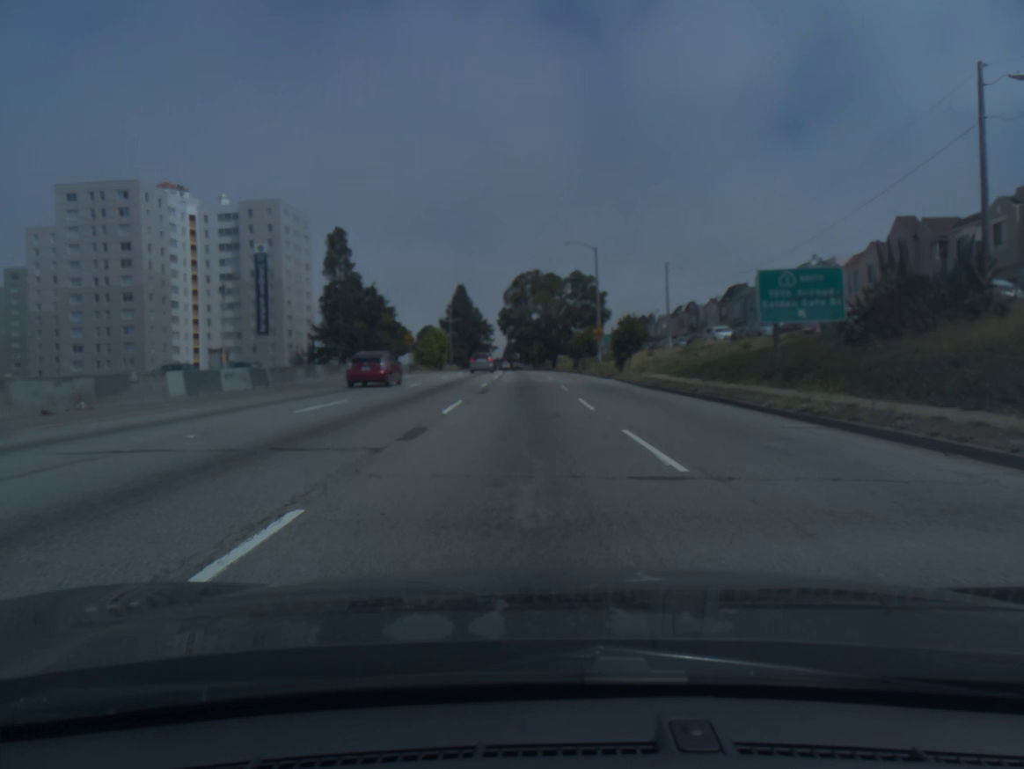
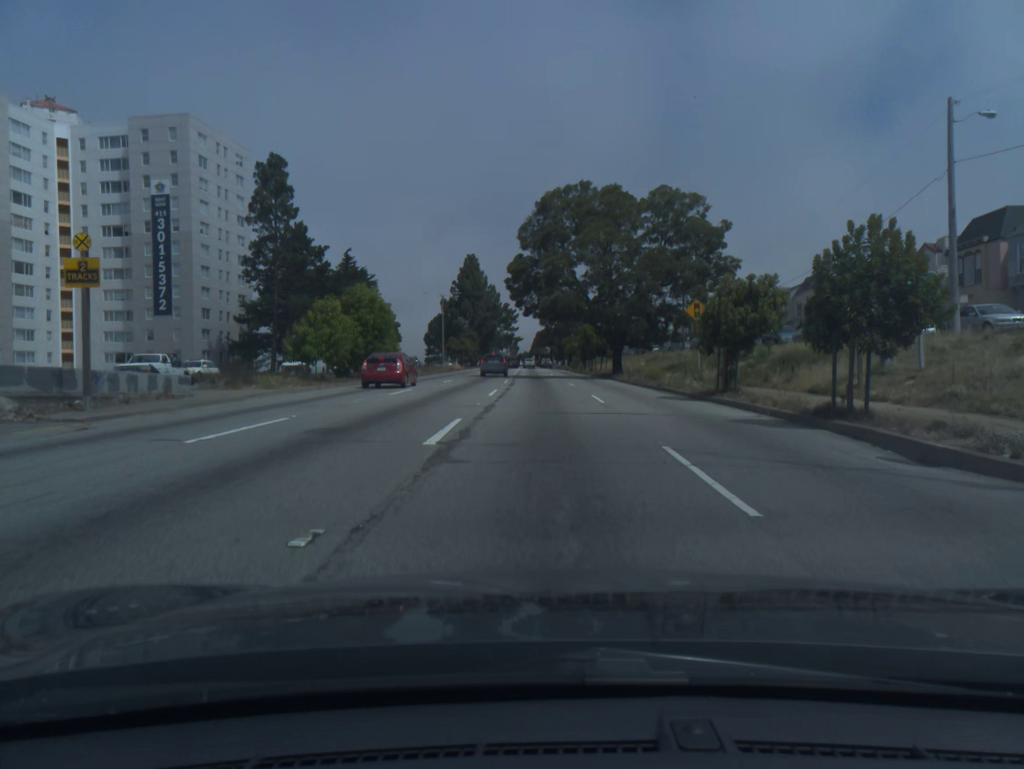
(-1.2, +50.3) m; -2°
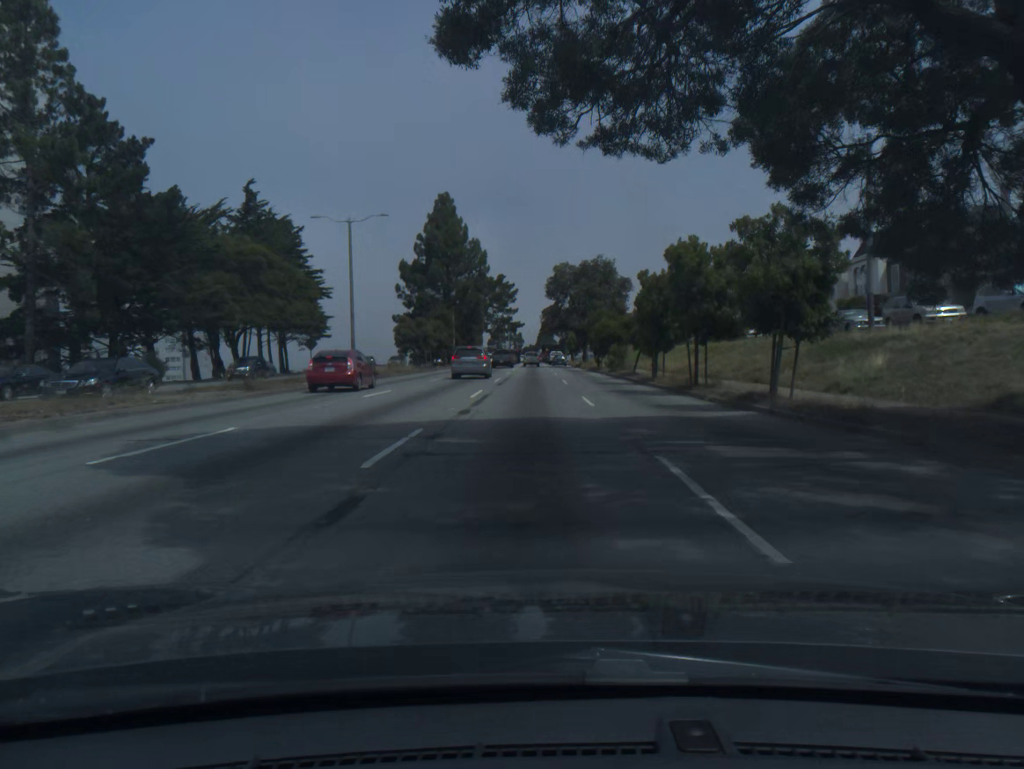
(0.0, +46.4) m; -1°
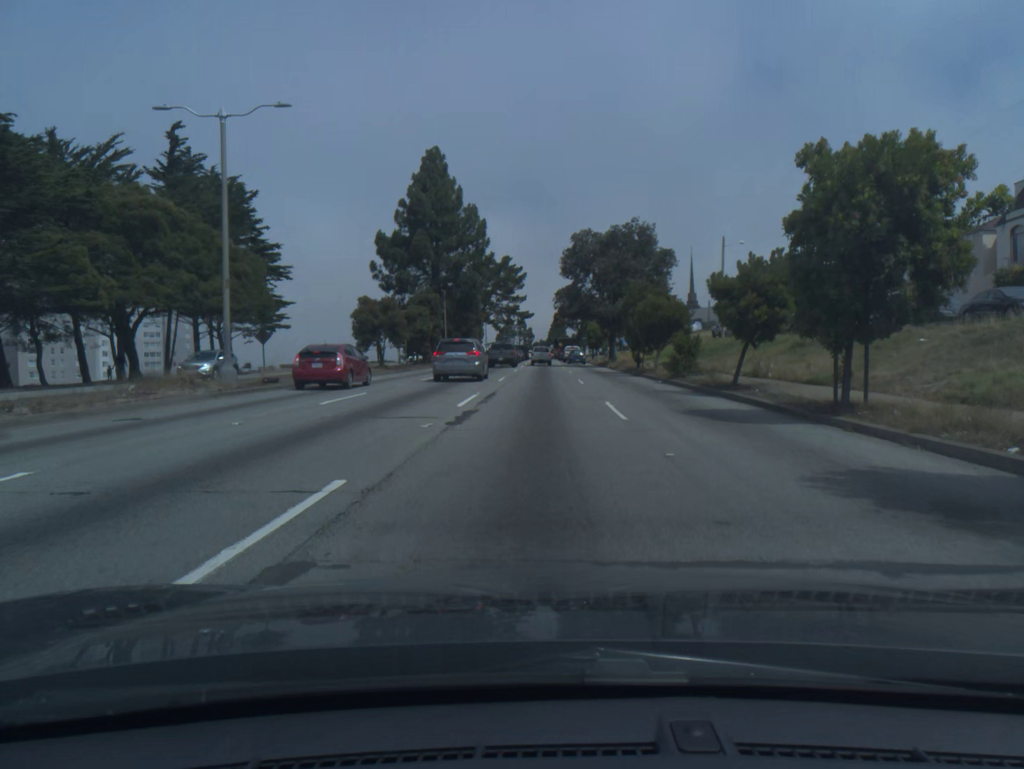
(-0.2, +20.3) m; -1°
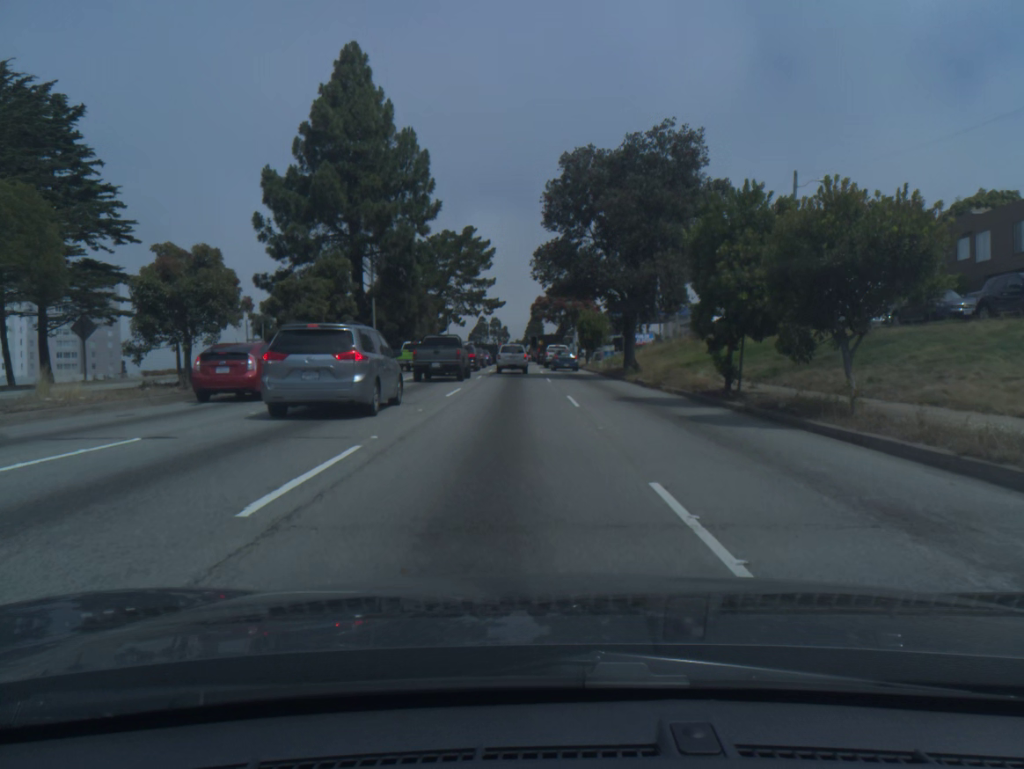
(+0.4, +26.0) m; +2°
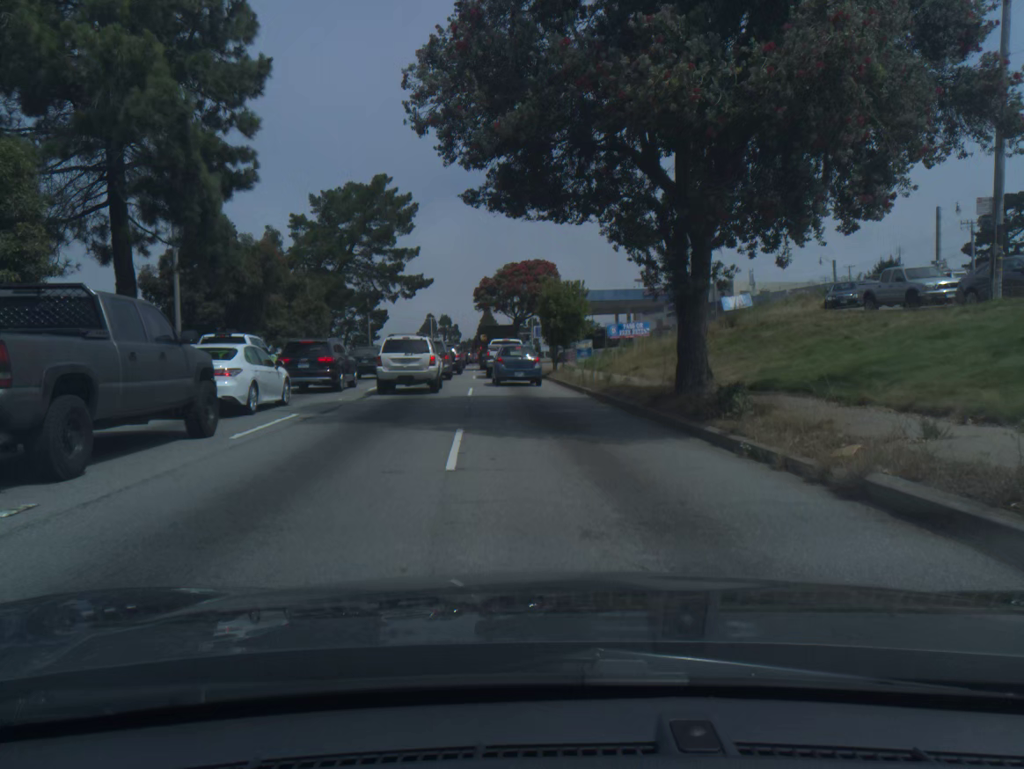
(+0.8, +25.0) m; +3°
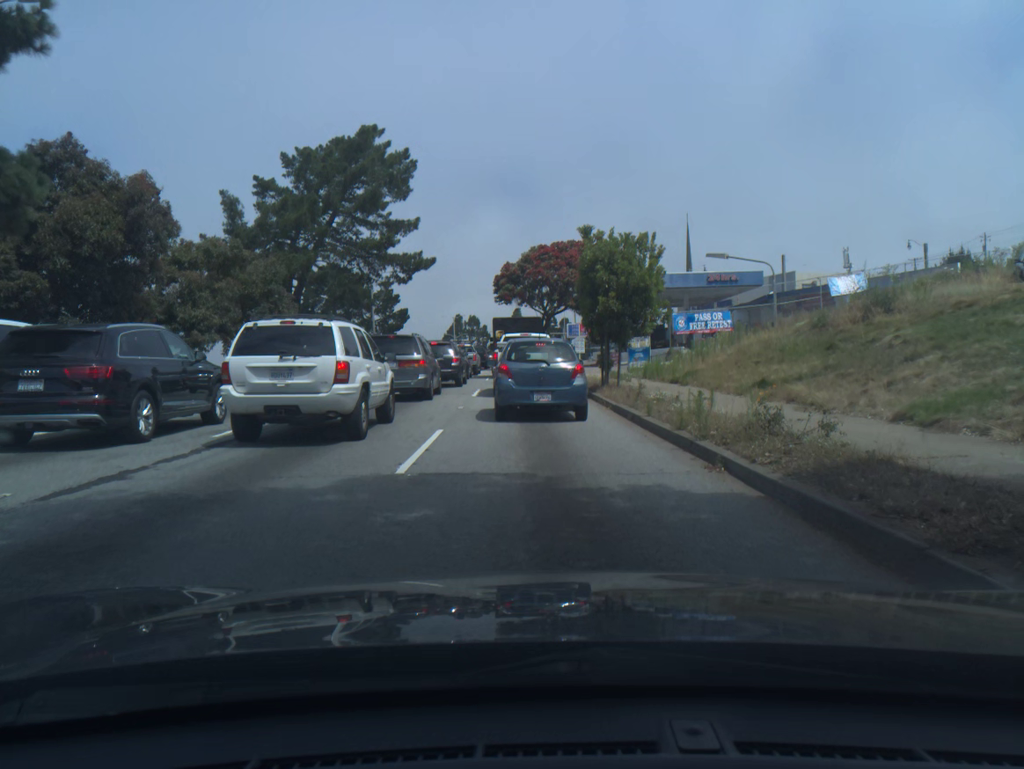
(-0.3, +14.2) m; -3°
